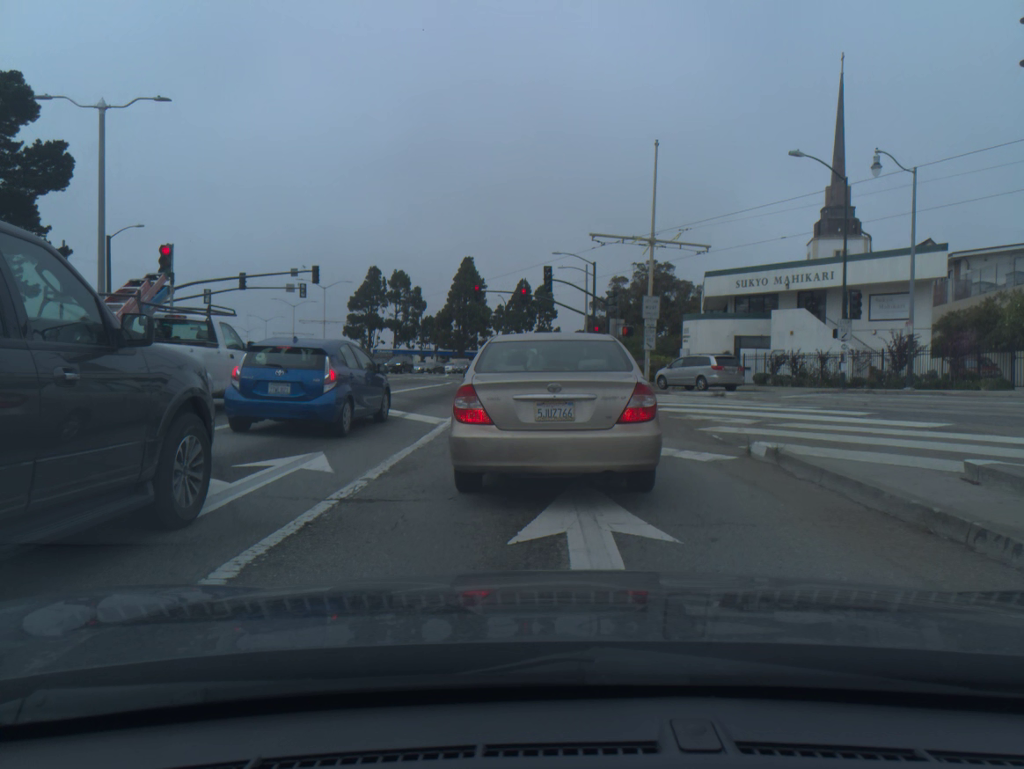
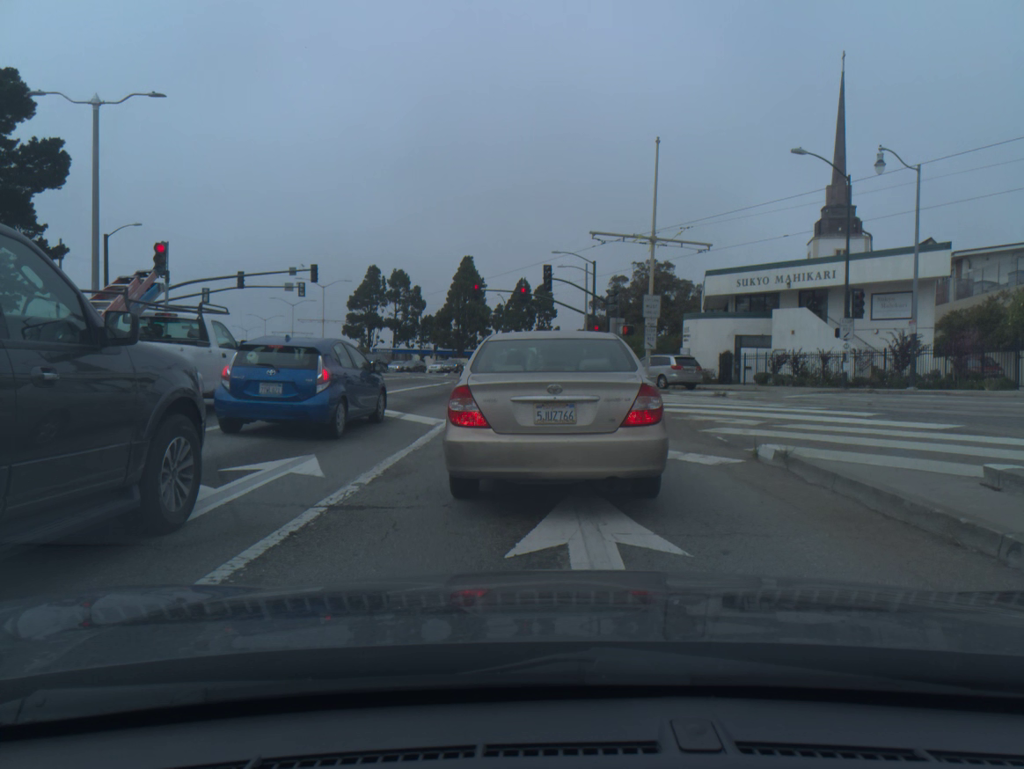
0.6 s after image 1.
(0.0, +0.4) m; 0°
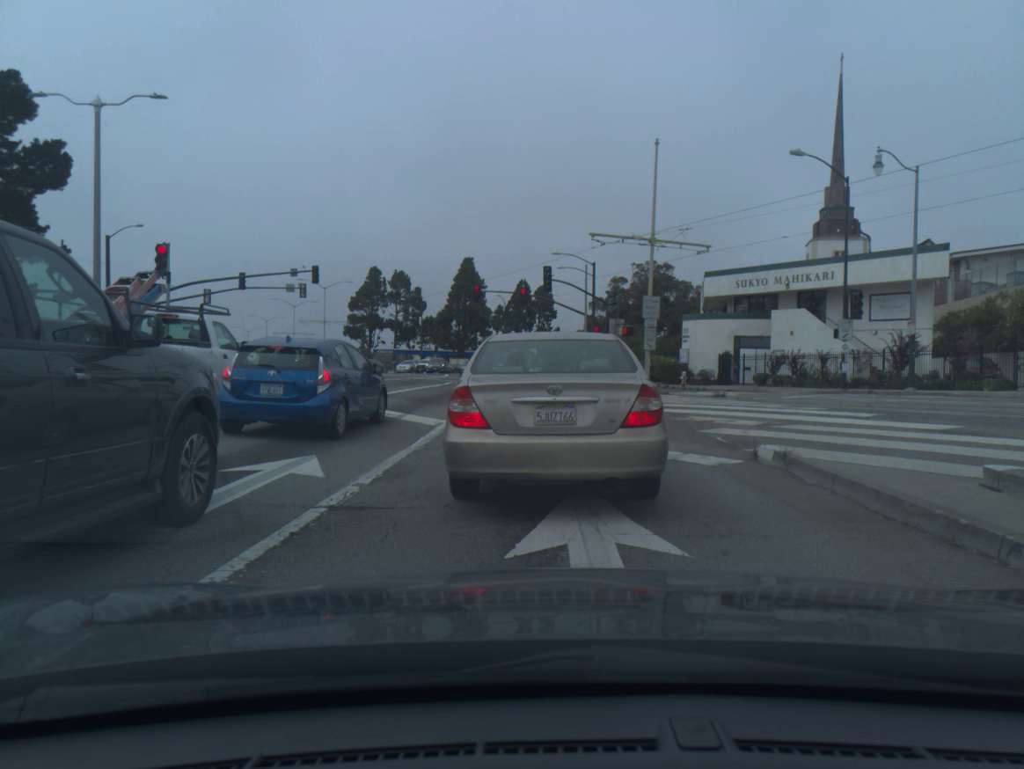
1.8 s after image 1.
(0.0, 0.0) m; 0°
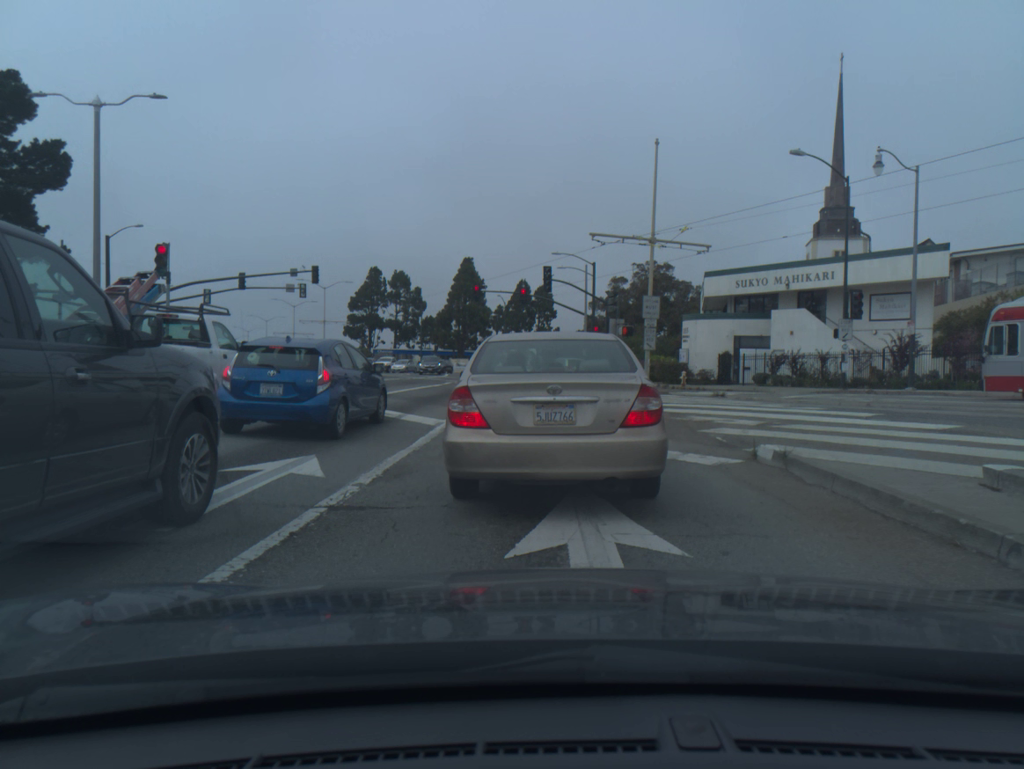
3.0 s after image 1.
(0.0, 0.0) m; 0°
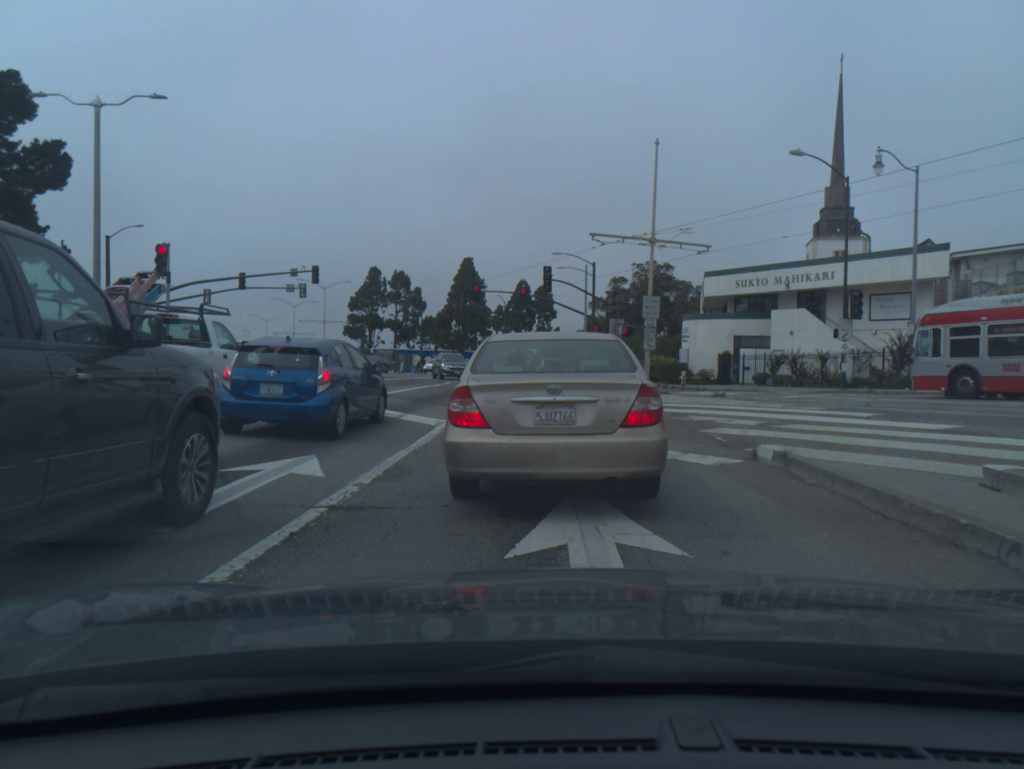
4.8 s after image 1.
(0.0, 0.0) m; 0°
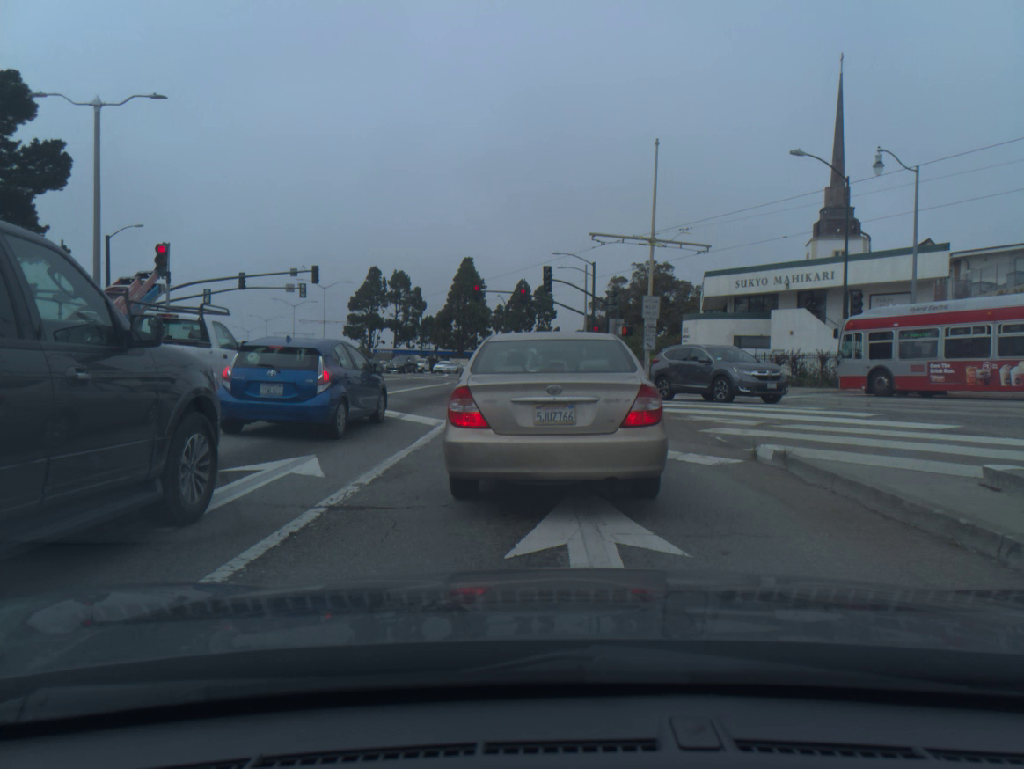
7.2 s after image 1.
(0.0, 0.0) m; 0°
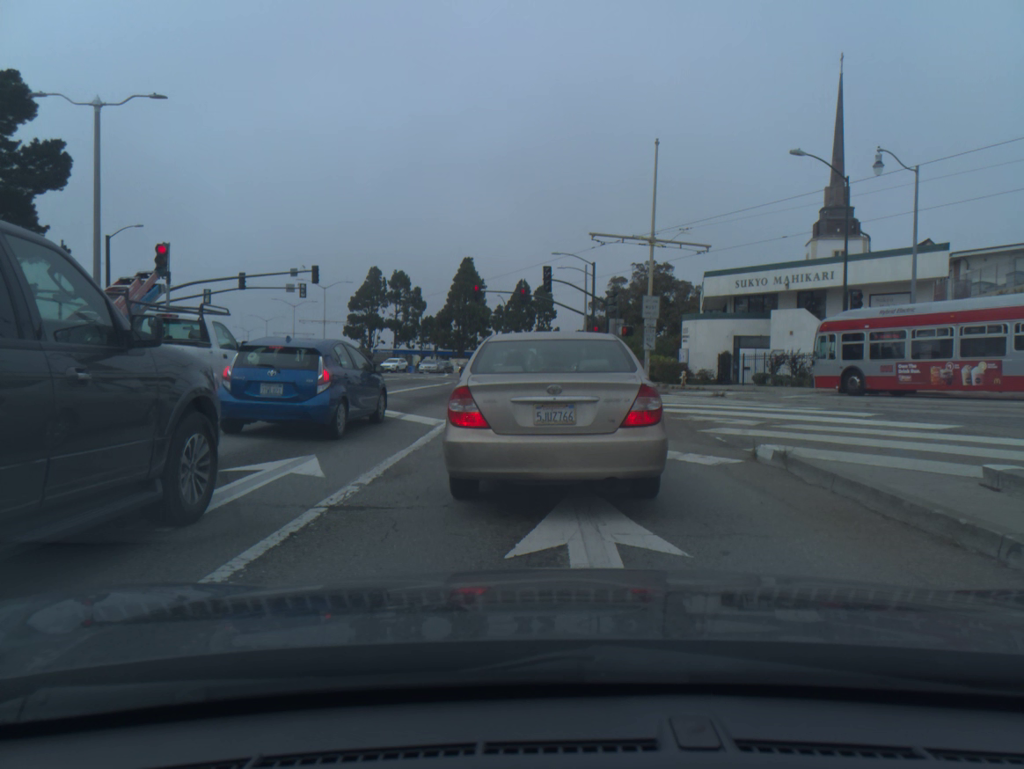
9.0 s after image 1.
(0.0, 0.0) m; 0°
